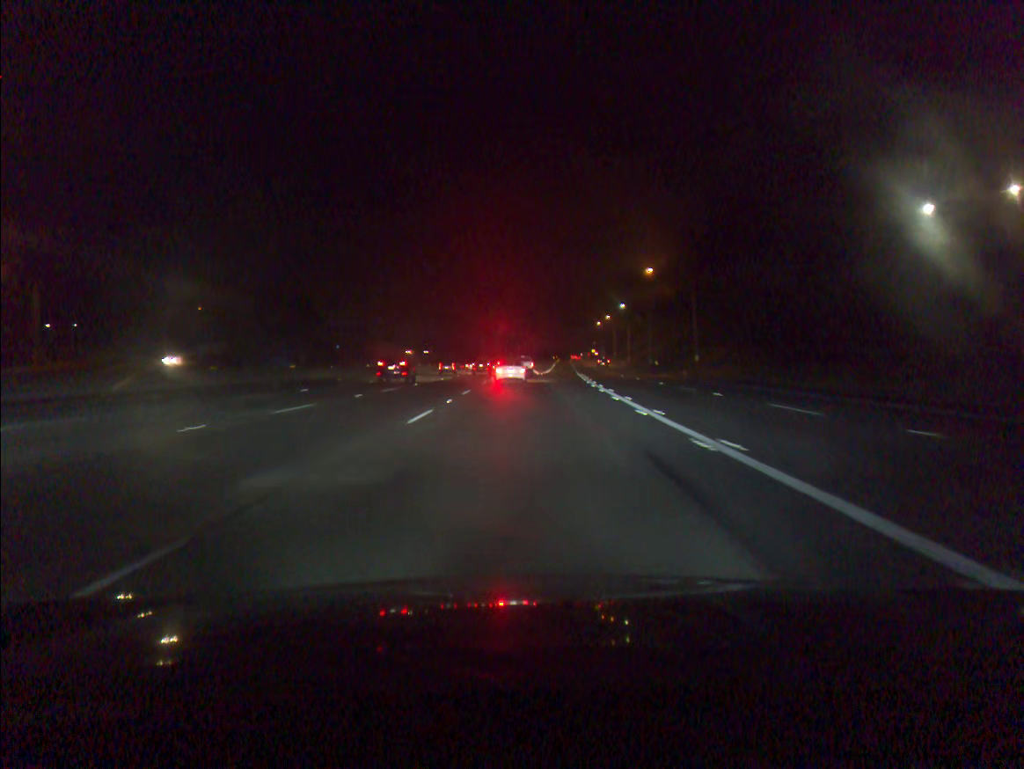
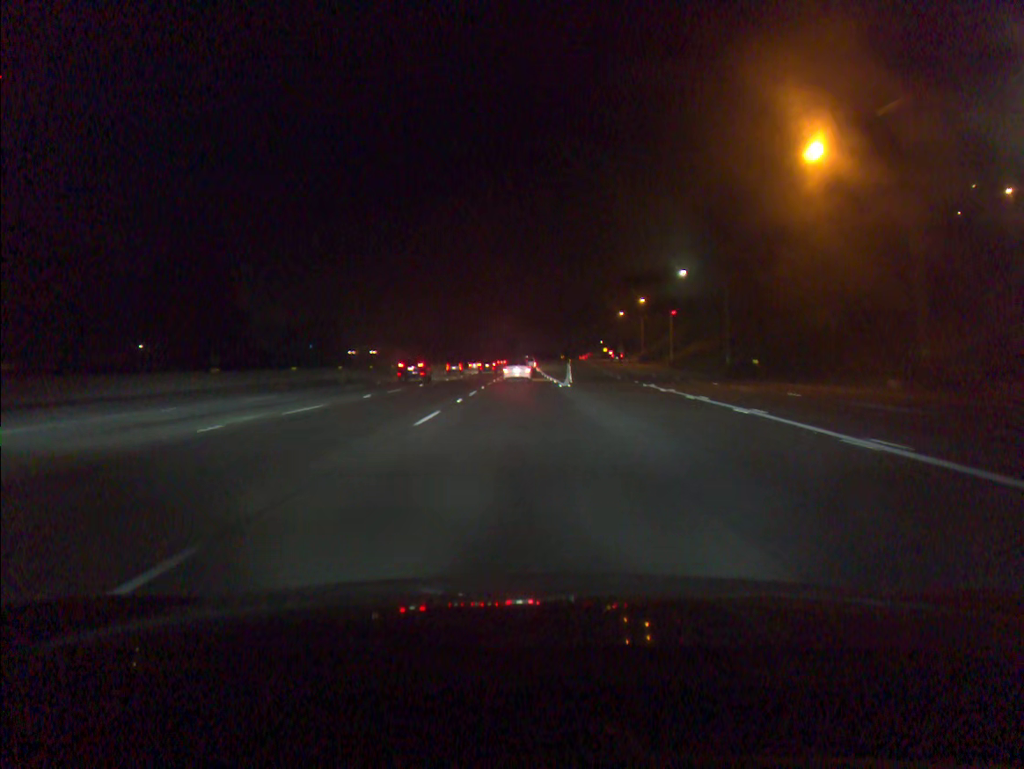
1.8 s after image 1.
(0.0, +44.2) m; 0°
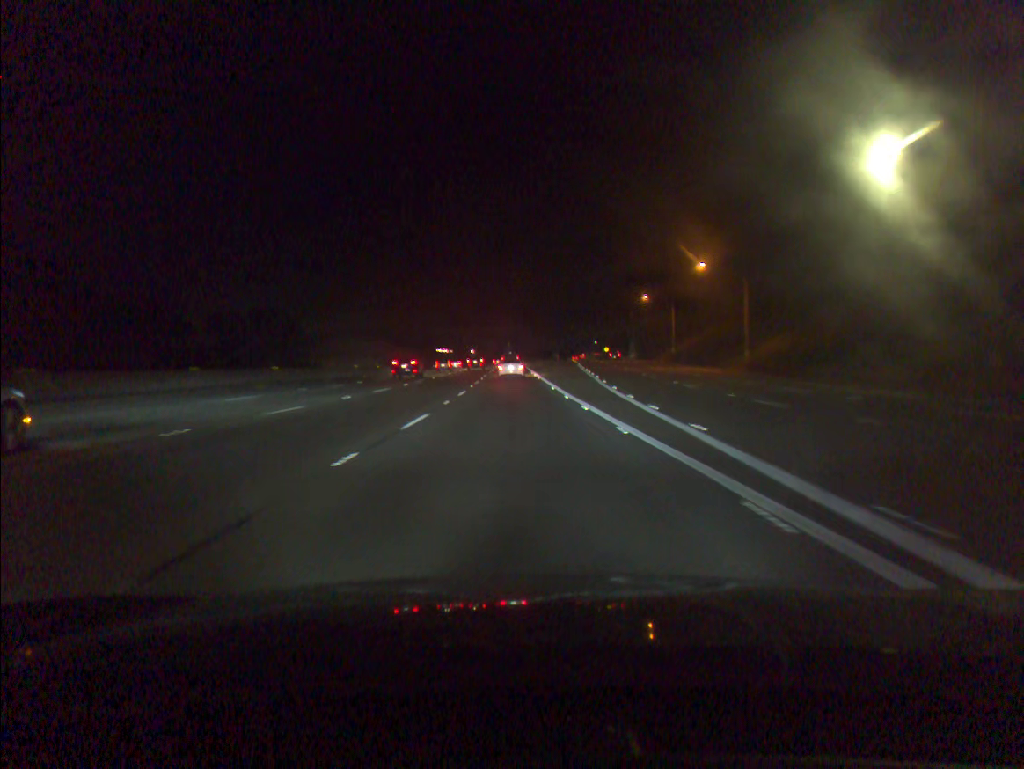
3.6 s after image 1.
(+0.2, +44.5) m; +1°
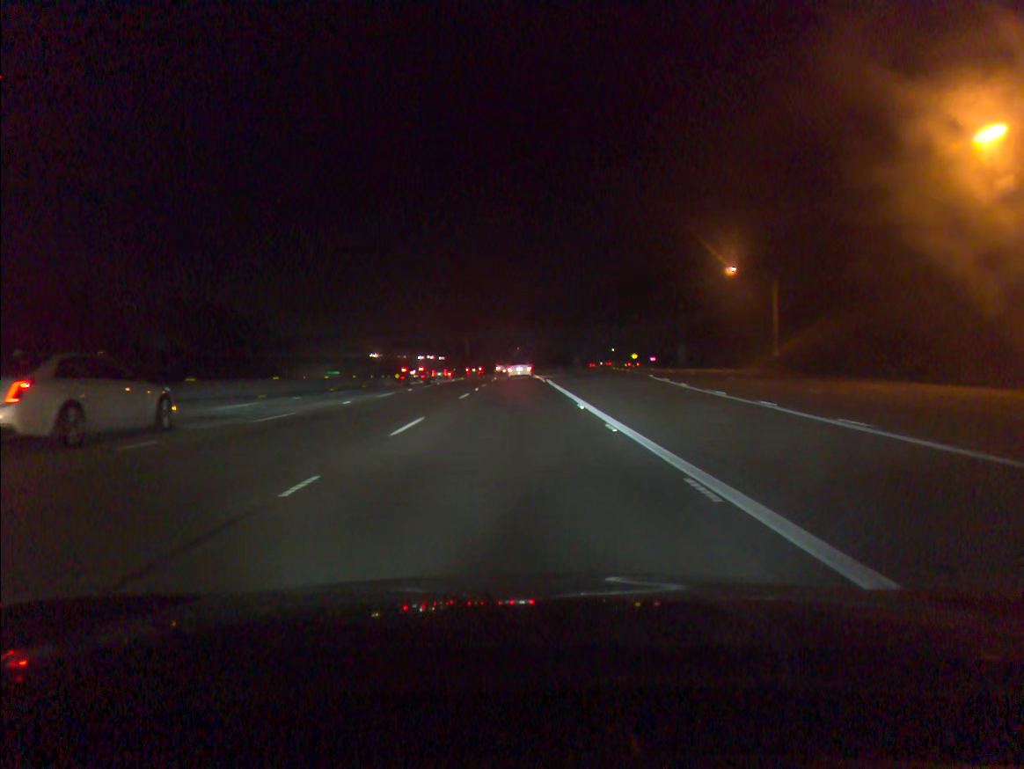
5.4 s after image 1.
(-0.3, +45.1) m; -1°
